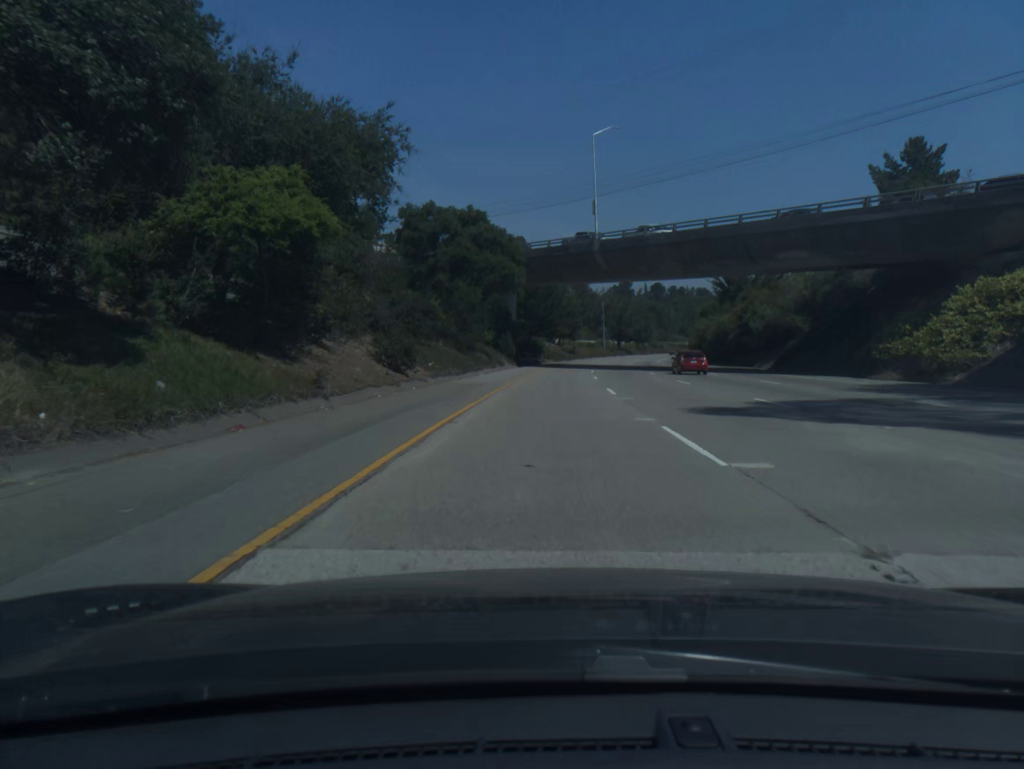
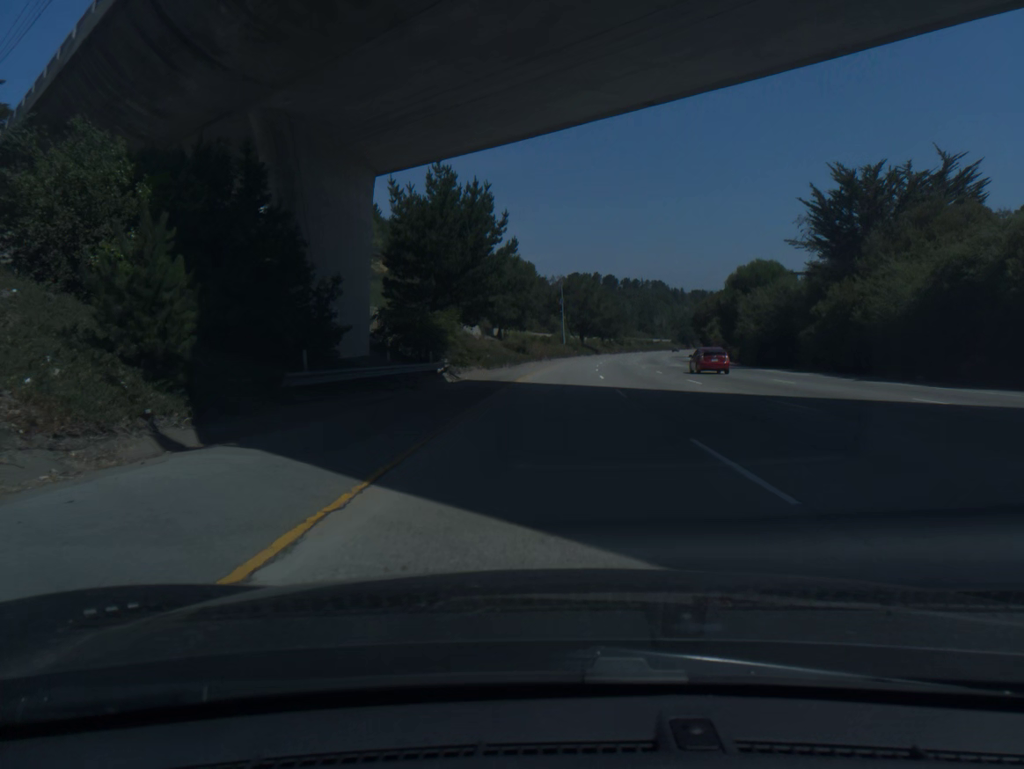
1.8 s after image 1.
(+2.0, +60.5) m; +4°
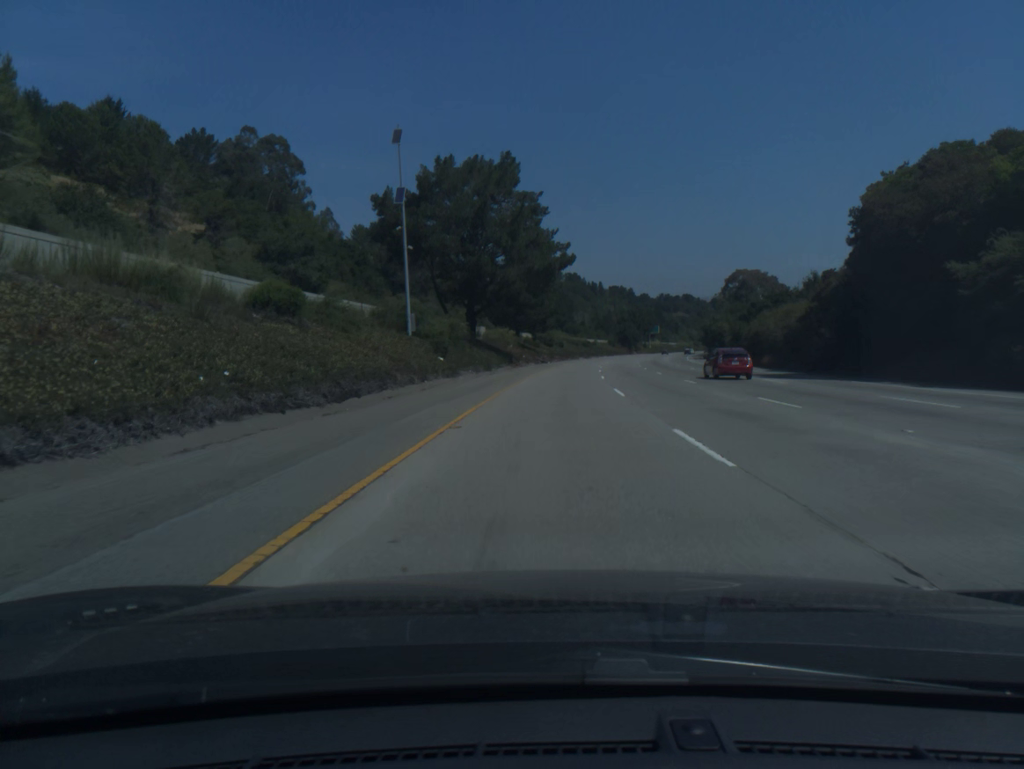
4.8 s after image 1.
(+6.4, +100.7) m; +7°
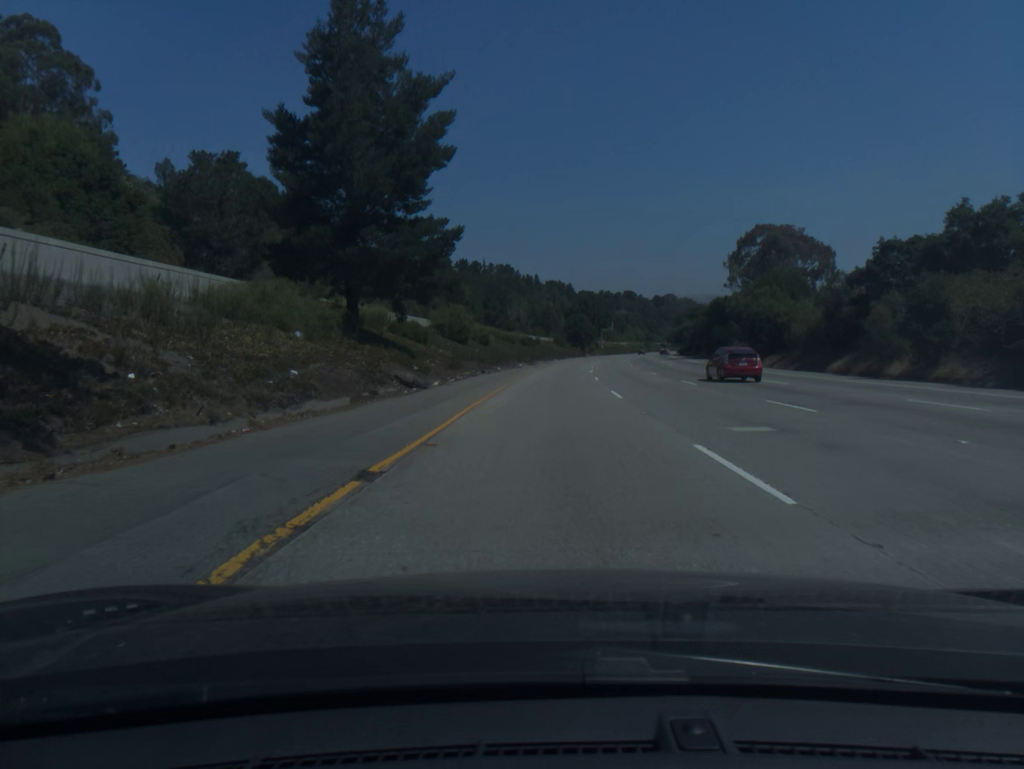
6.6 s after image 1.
(+2.6, +60.5) m; +5°
